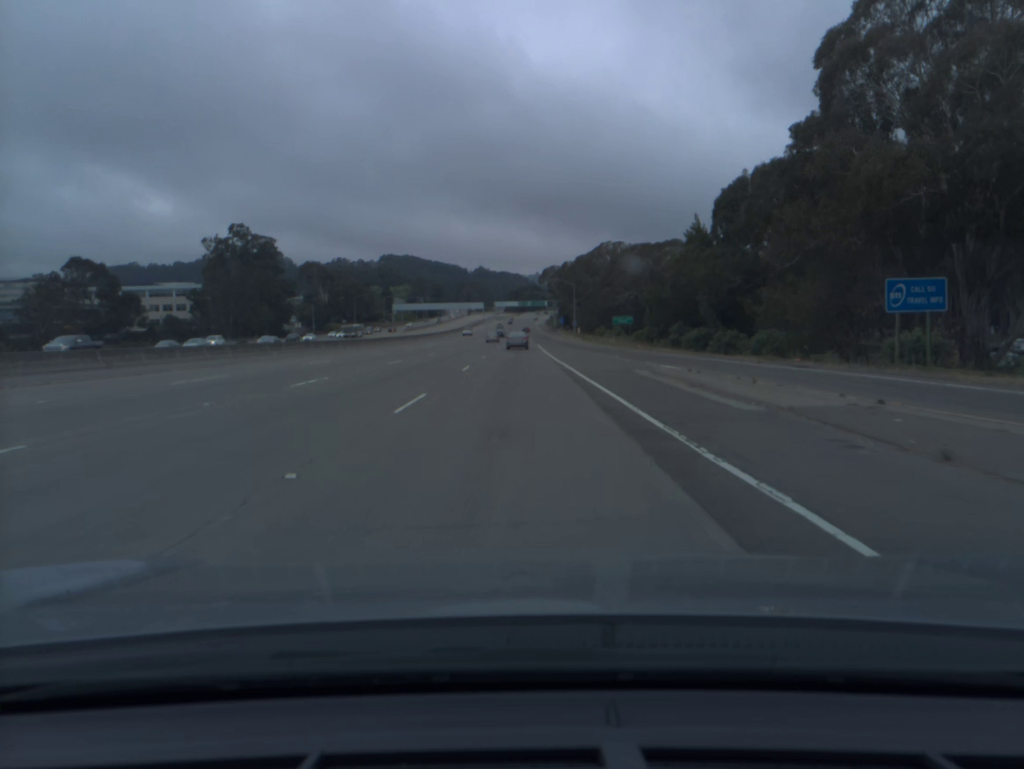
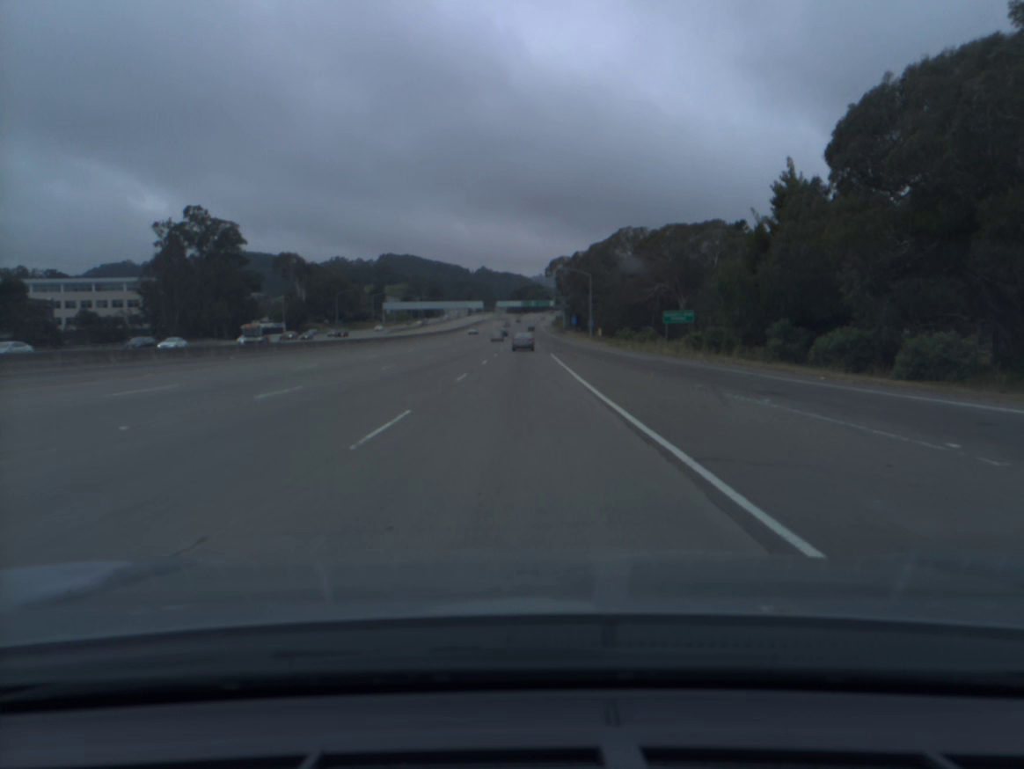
(-0.1, +32.6) m; 0°
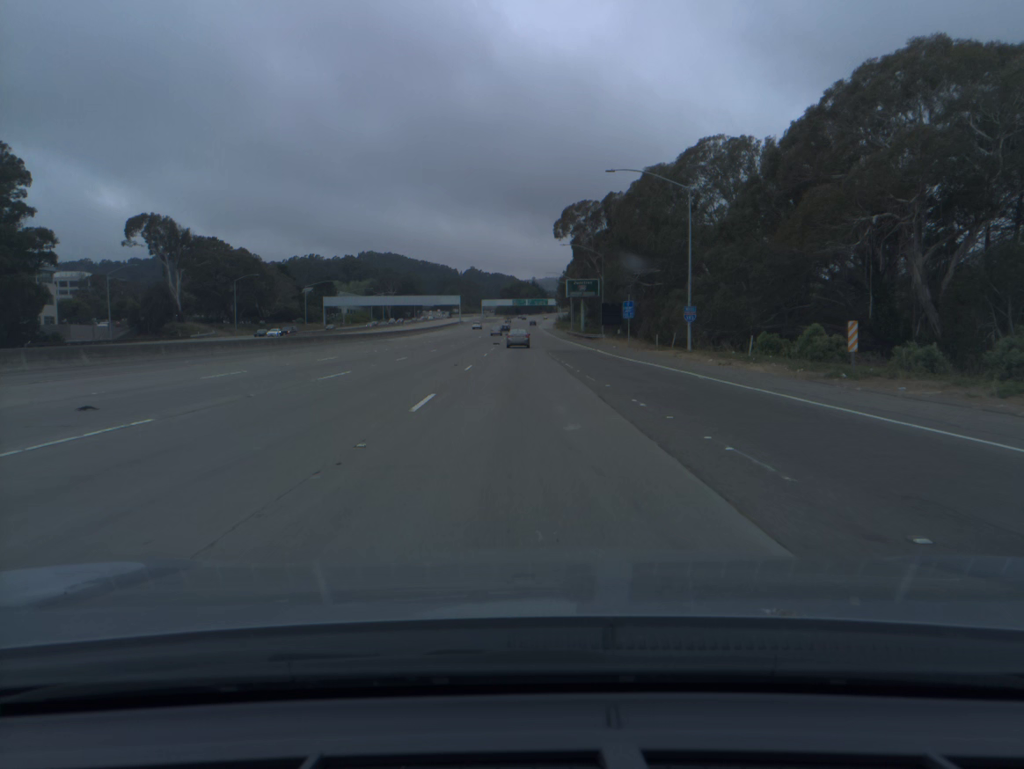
(+0.4, +81.9) m; +1°
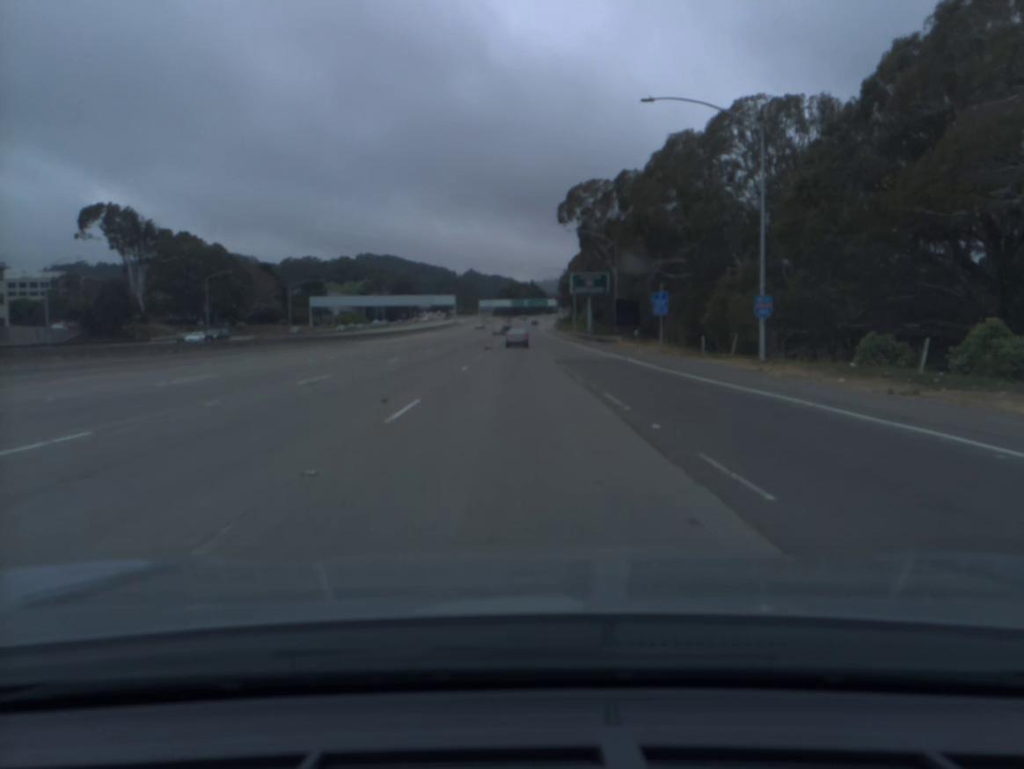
(0.0, +16.4) m; 0°
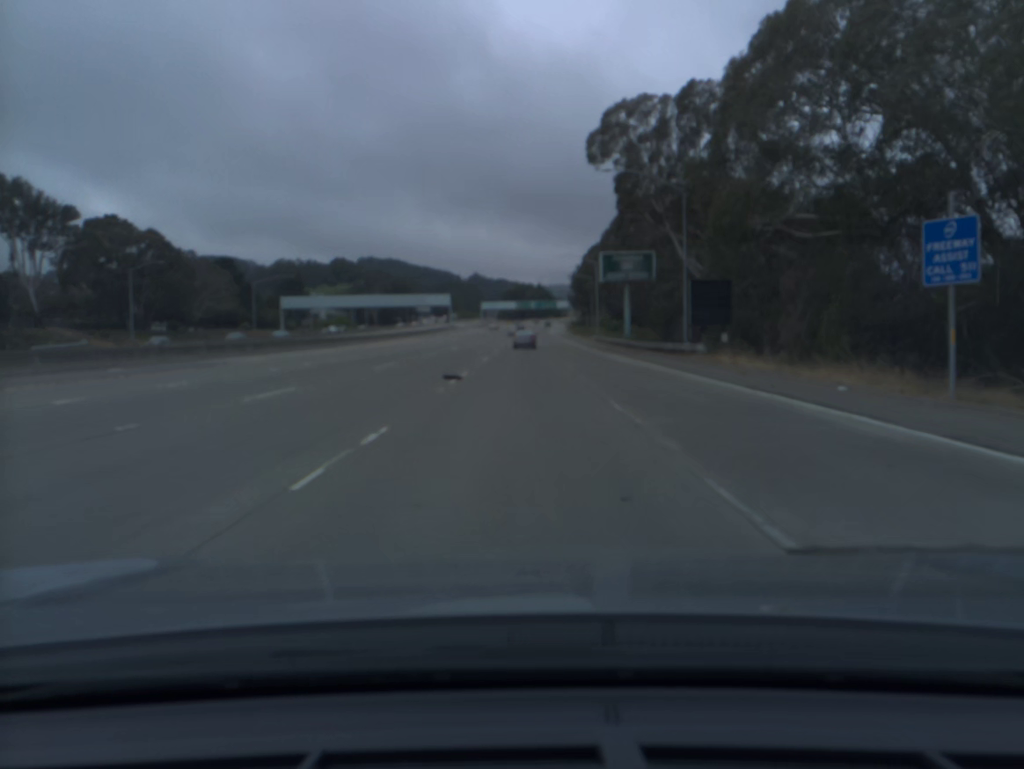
(-0.1, +32.9) m; 0°
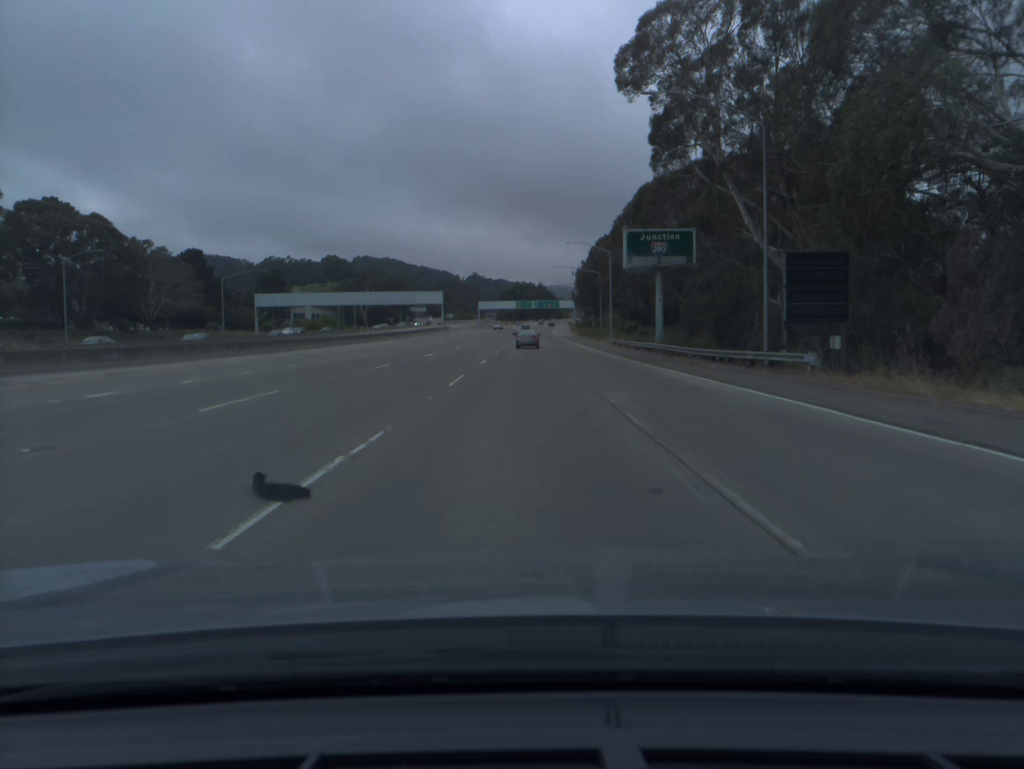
(0.0, +16.4) m; 0°
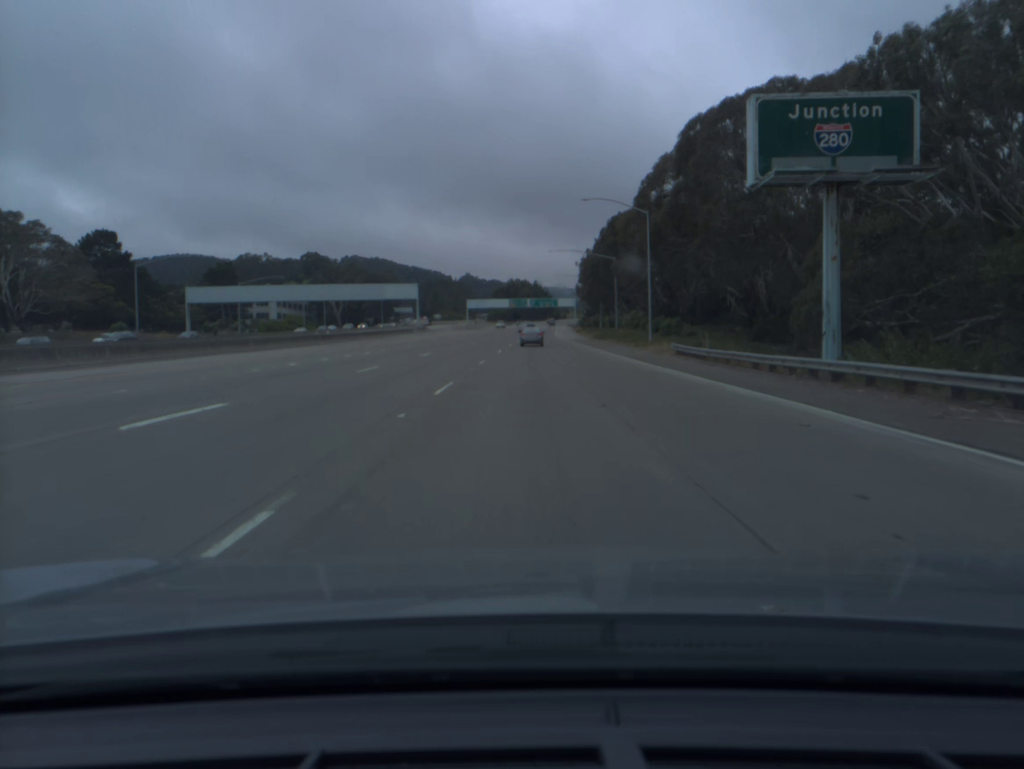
(+0.1, +32.9) m; +1°
